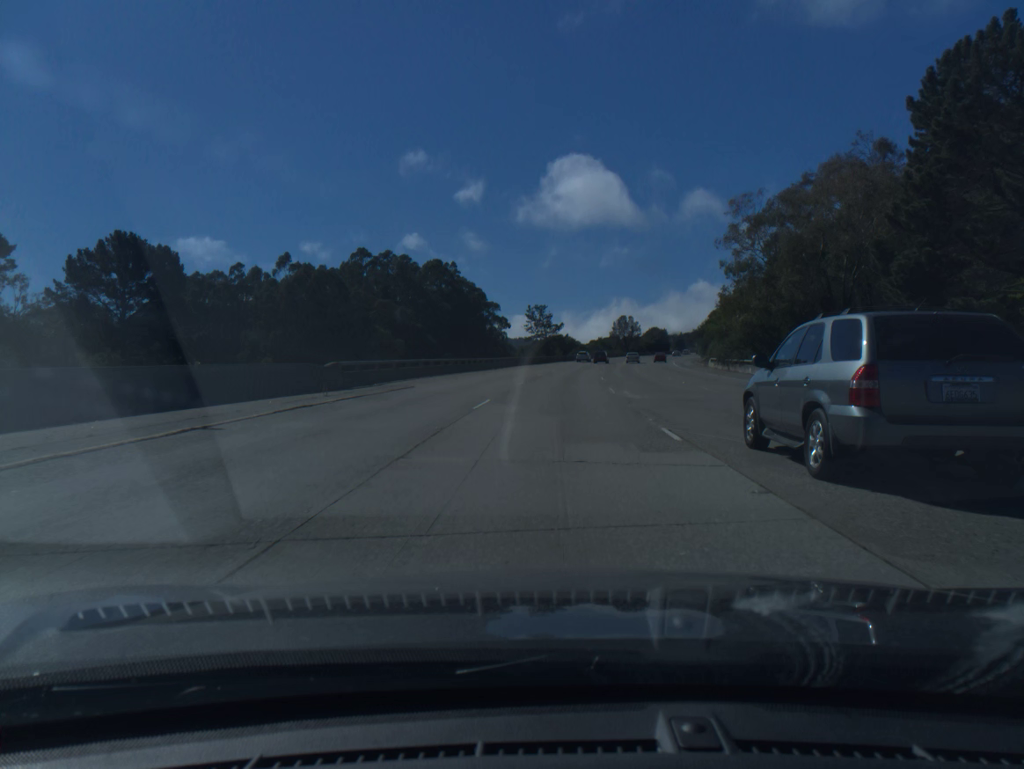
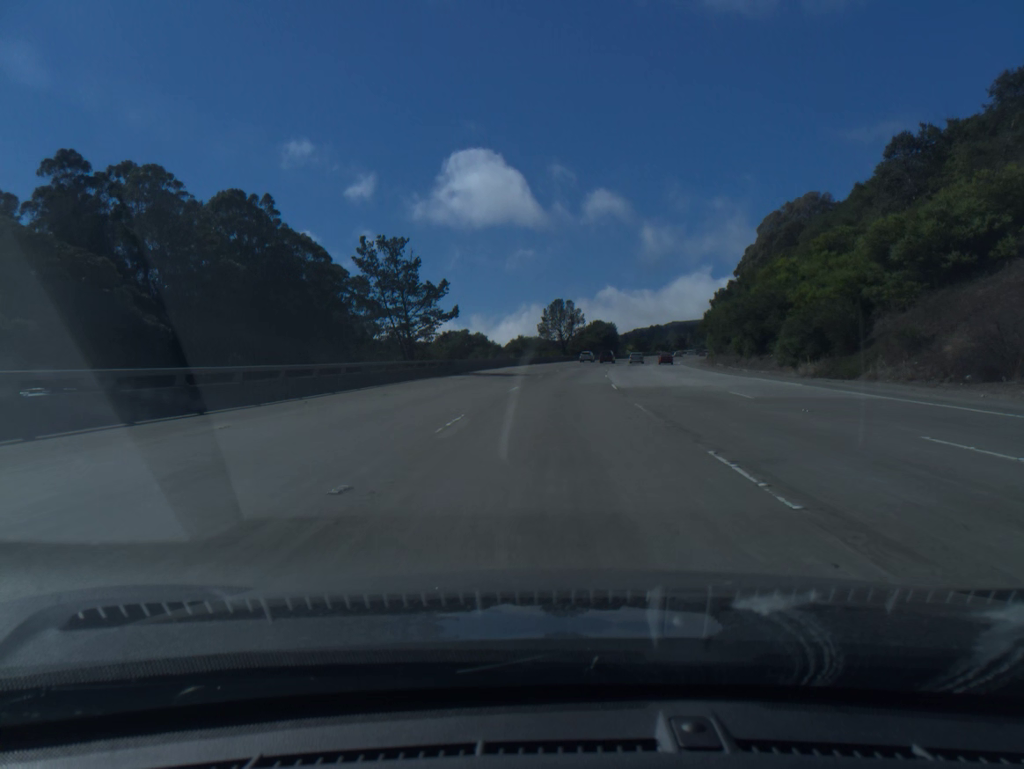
(+4.3, +78.1) m; +6°
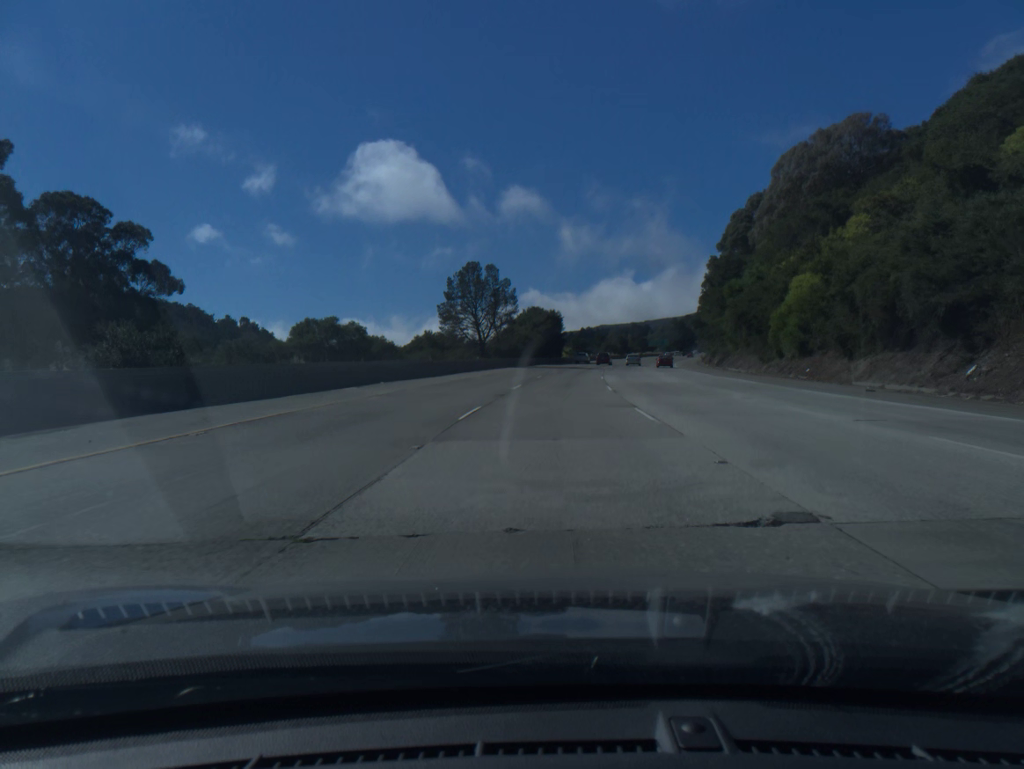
(+2.7, +58.7) m; +5°
